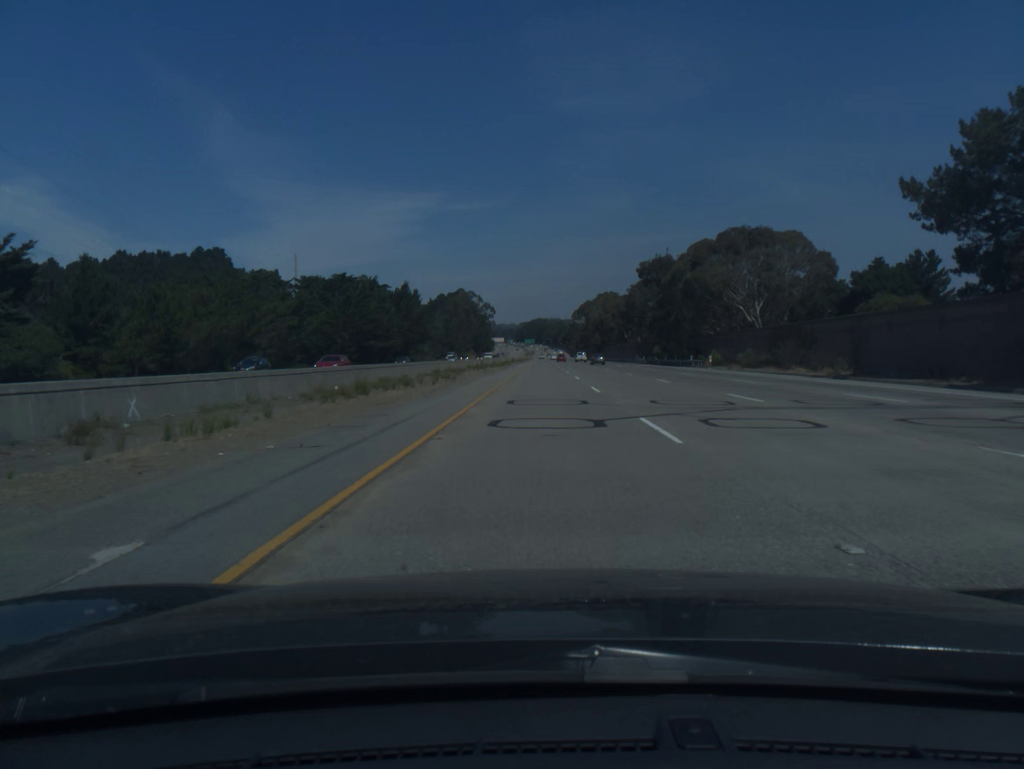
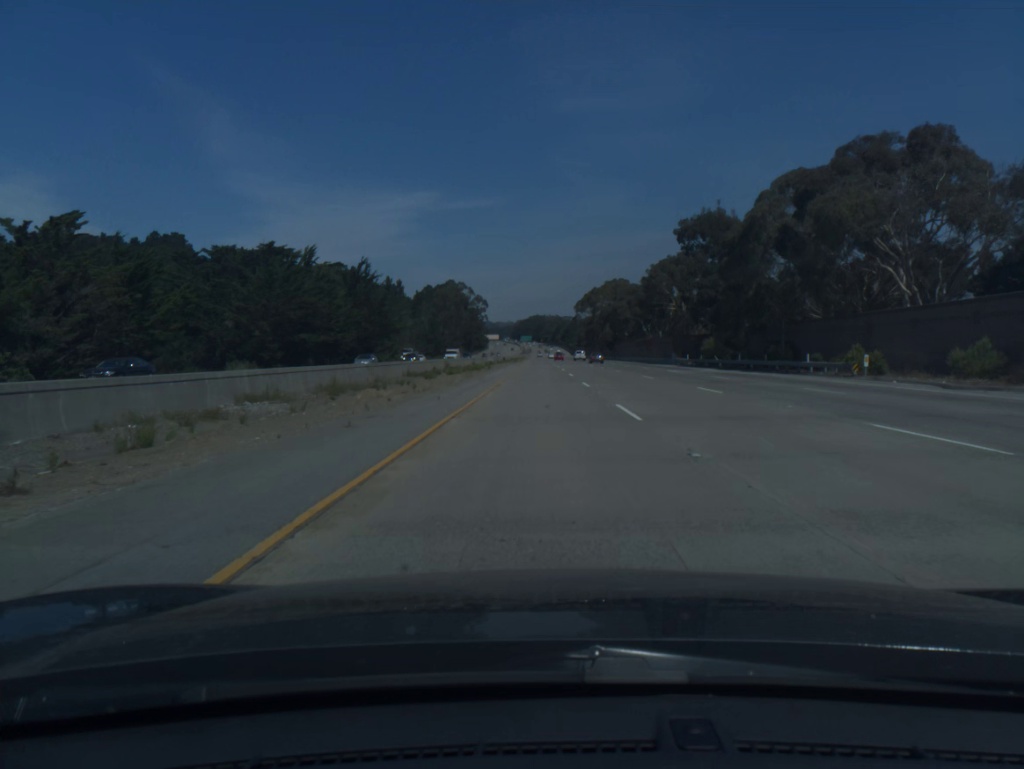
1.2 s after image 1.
(+0.1, +40.0) m; 0°
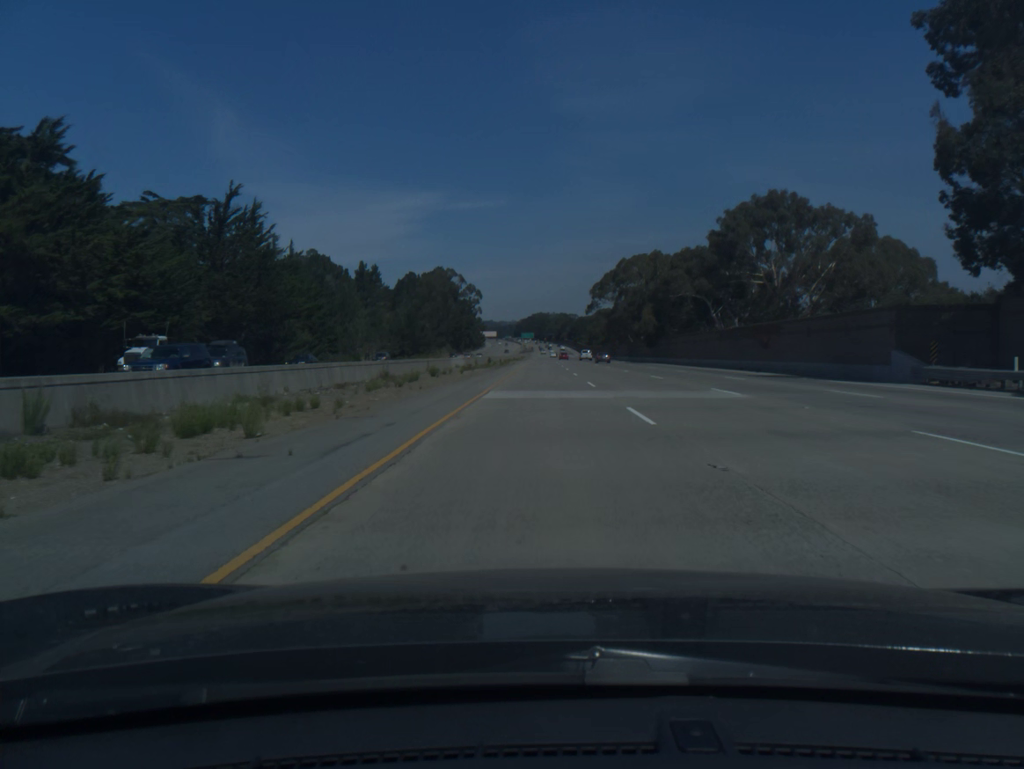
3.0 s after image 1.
(-0.1, +60.0) m; 0°
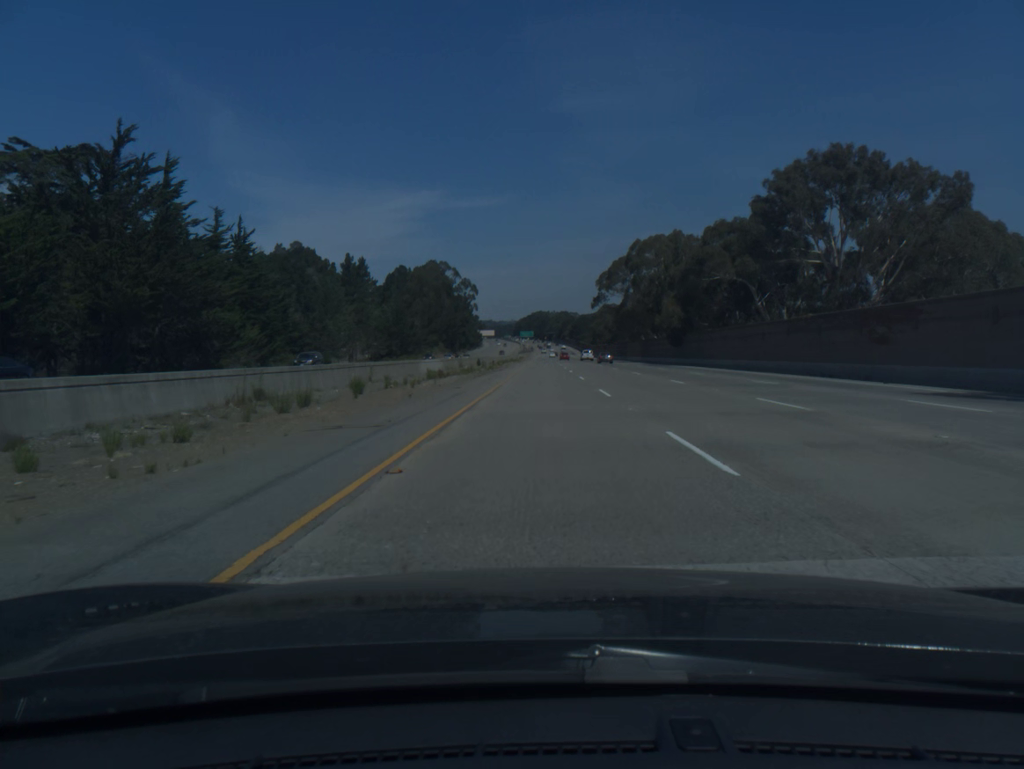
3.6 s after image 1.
(0.0, +20.0) m; 0°
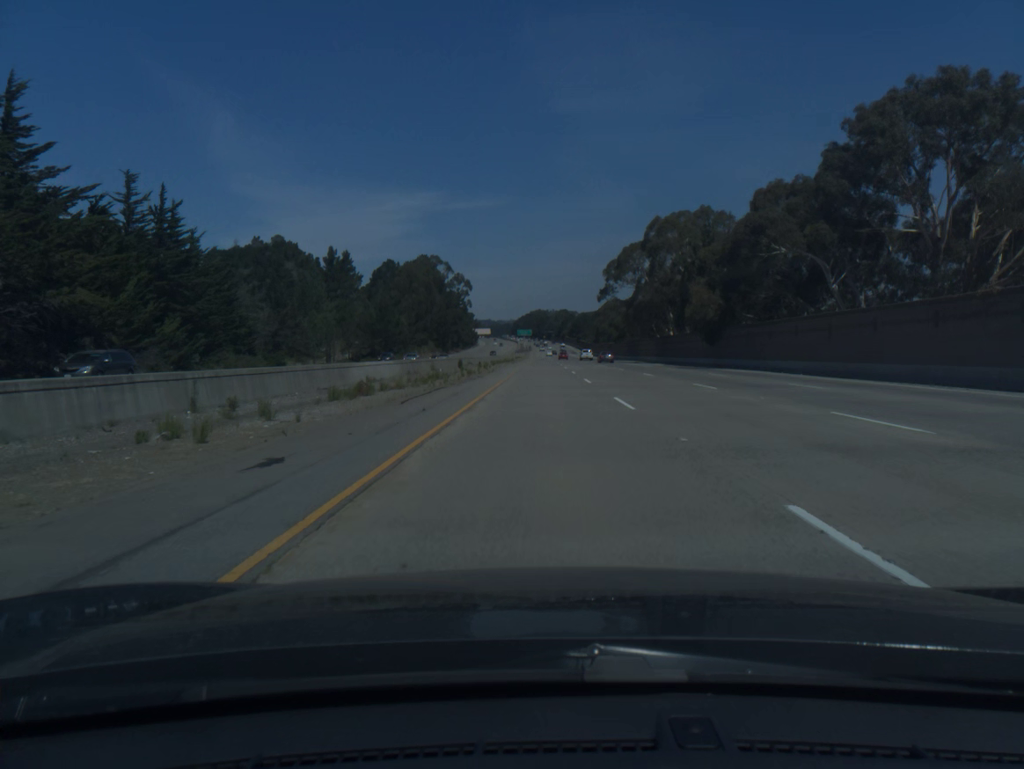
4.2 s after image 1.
(0.0, +20.0) m; 0°
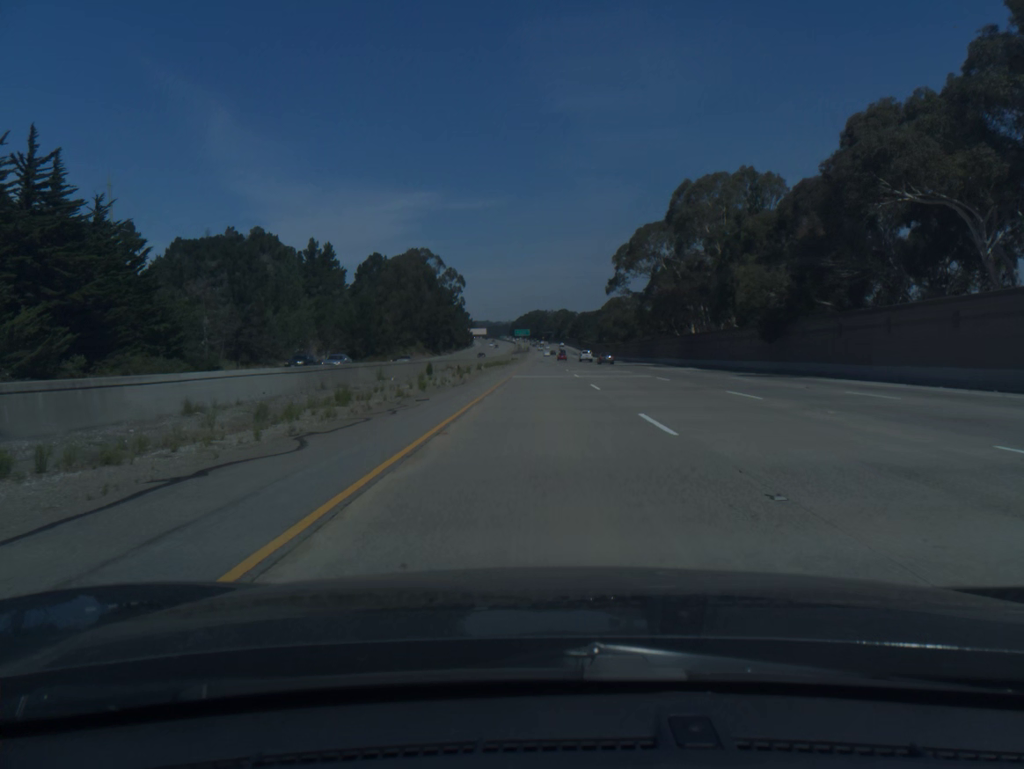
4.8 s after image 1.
(0.0, +20.0) m; 0°
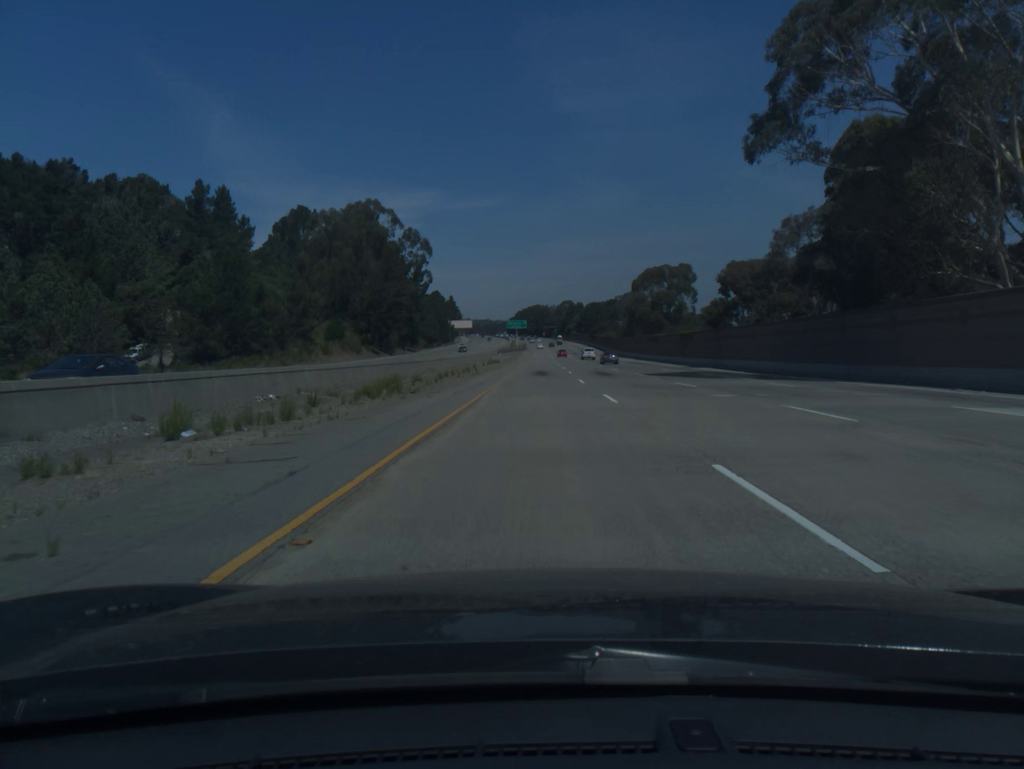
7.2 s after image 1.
(+0.1, +80.1) m; 0°
